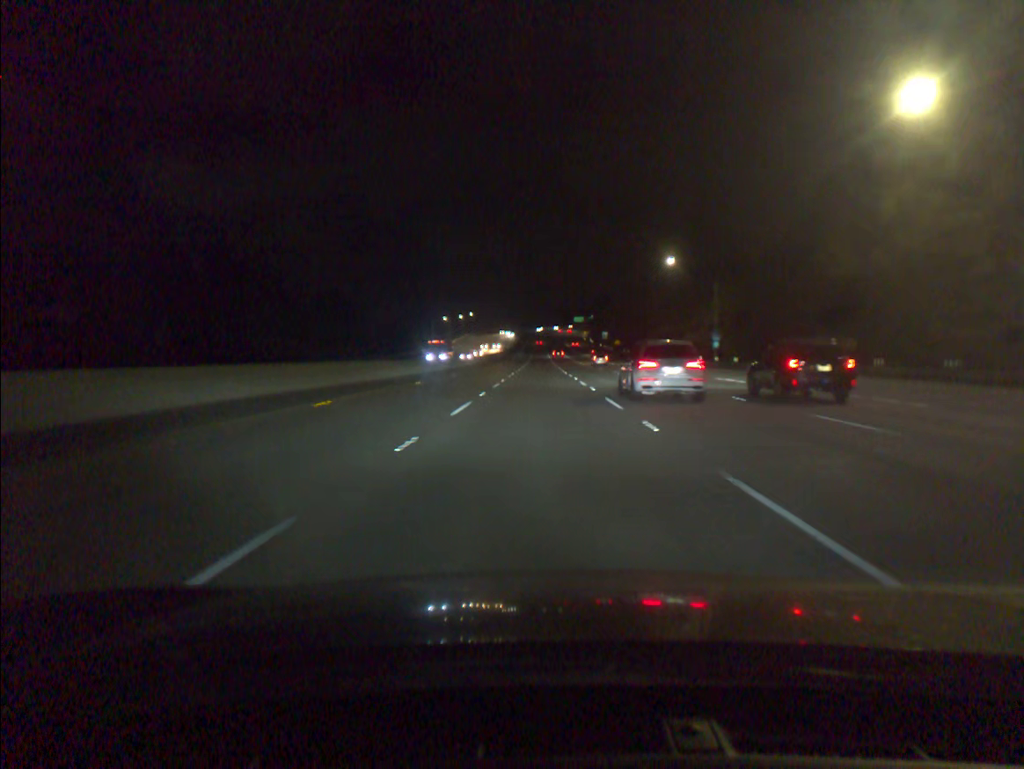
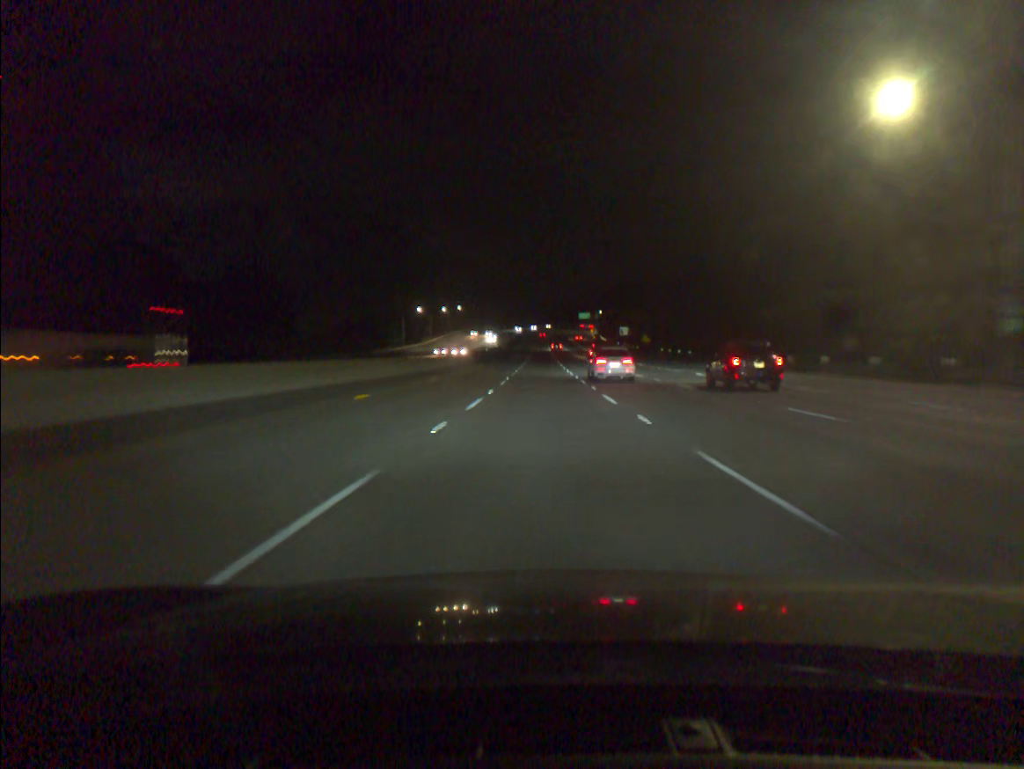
(-0.1, +55.0) m; 0°
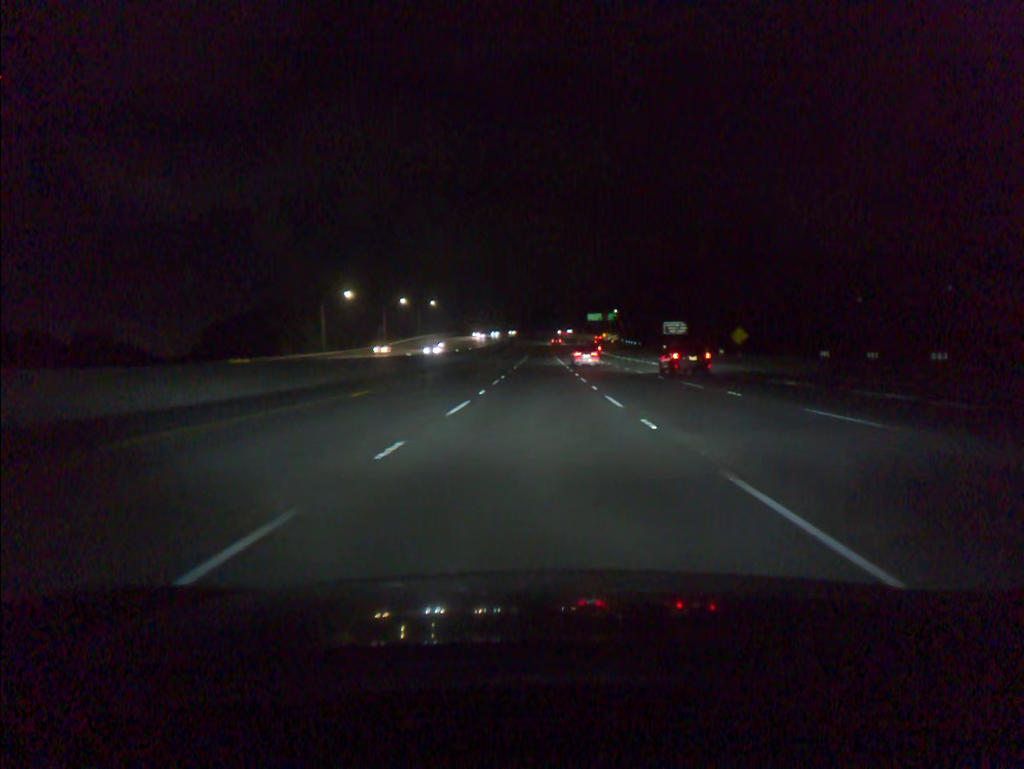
(+0.3, +73.1) m; 0°
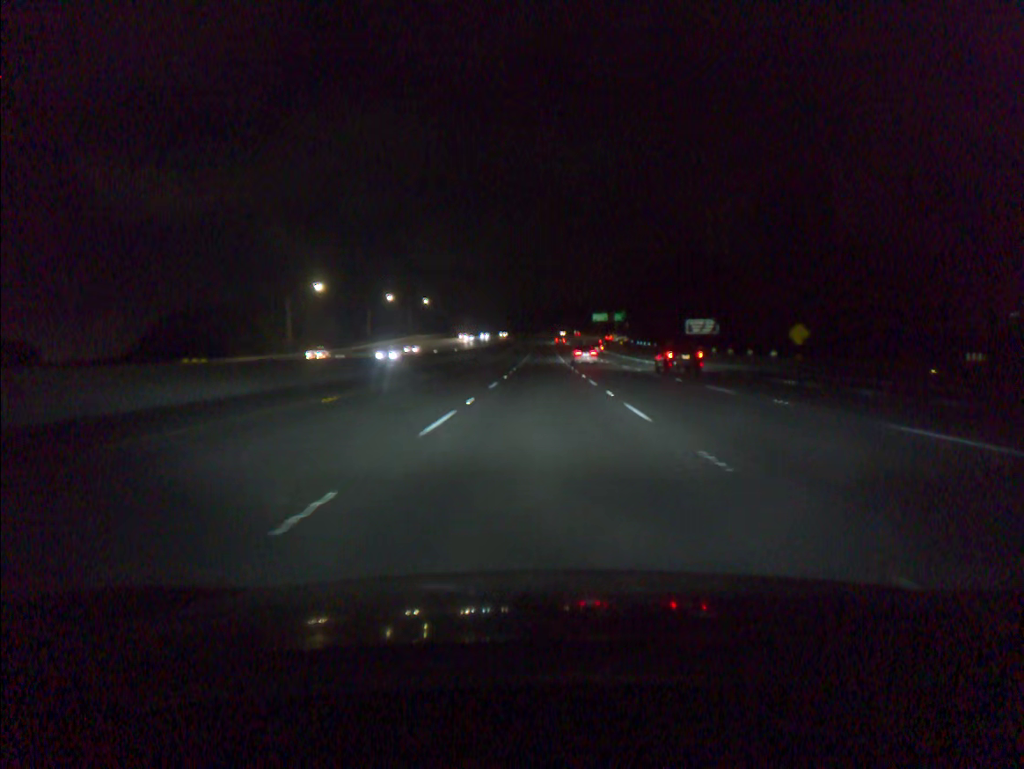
(0.0, +18.2) m; 0°
